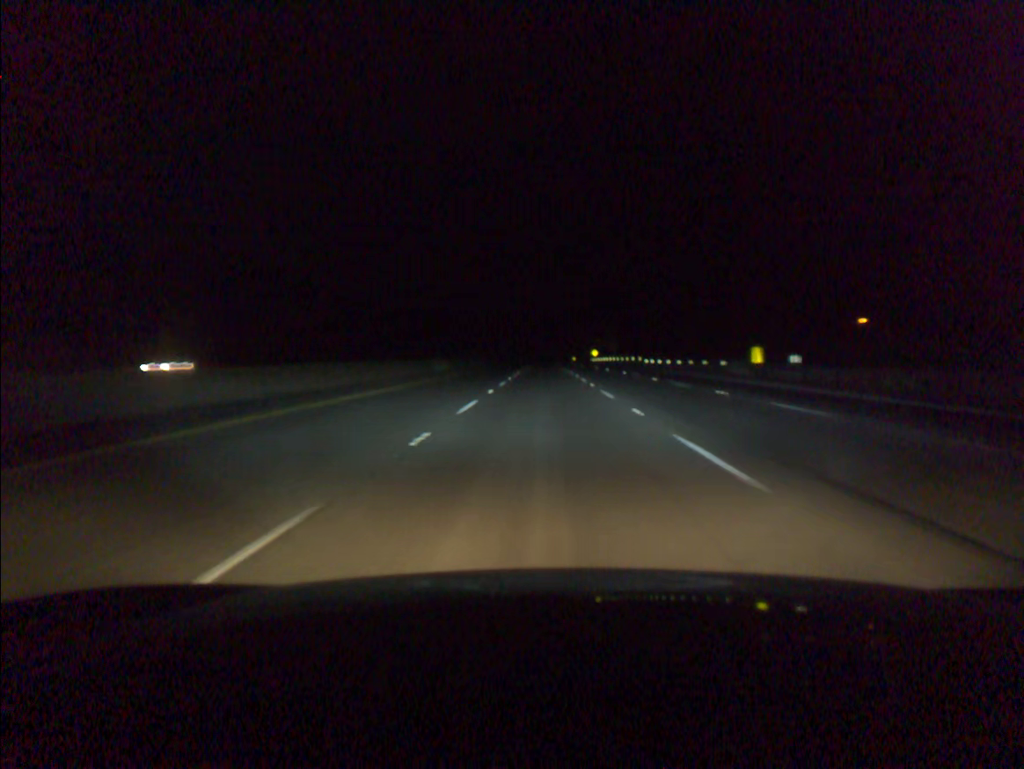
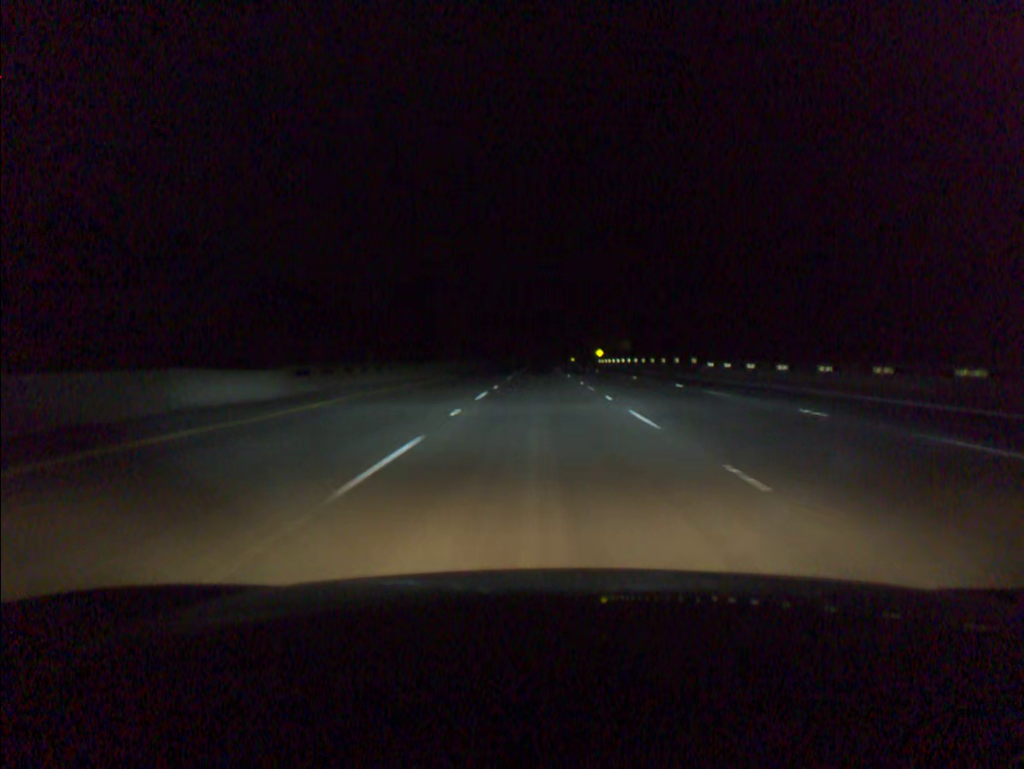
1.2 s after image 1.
(+0.1, +38.2) m; 0°
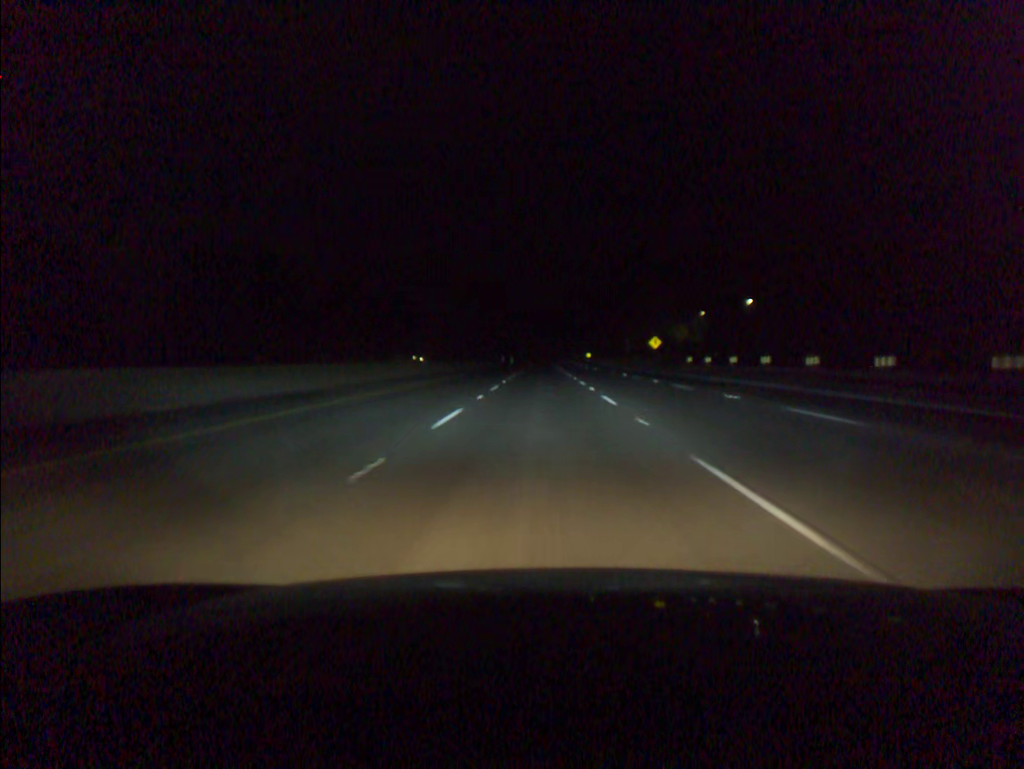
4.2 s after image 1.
(-0.1, +95.4) m; 0°
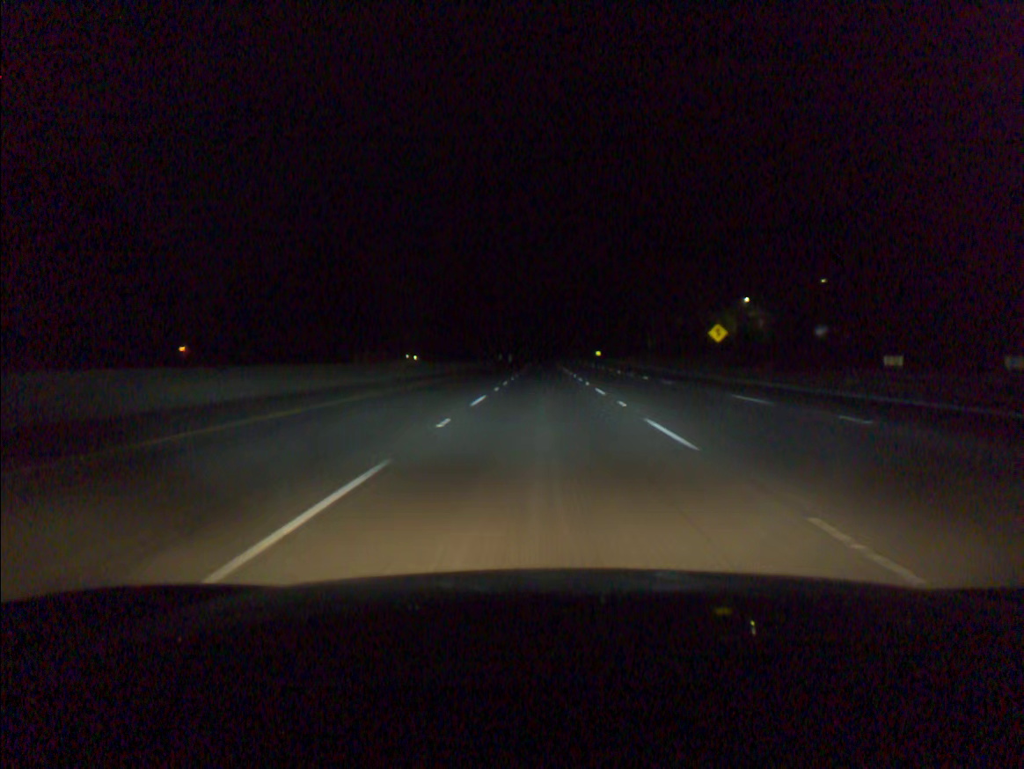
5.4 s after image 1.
(-0.1, +38.2) m; 0°
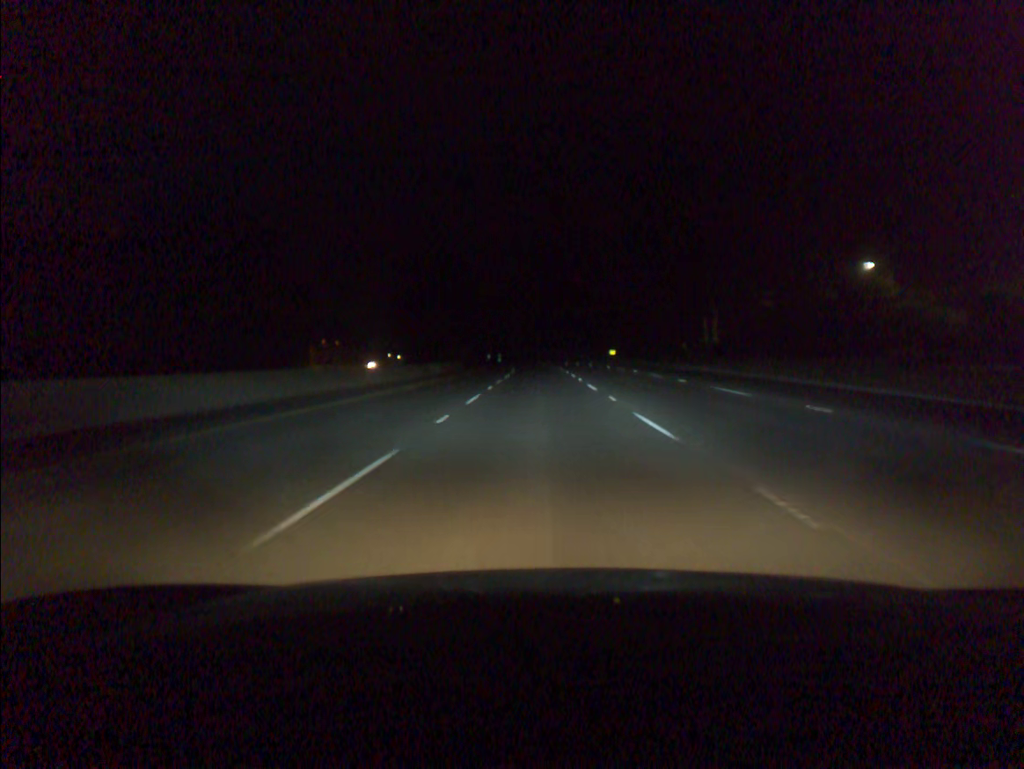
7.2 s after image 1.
(+0.2, +57.4) m; 0°
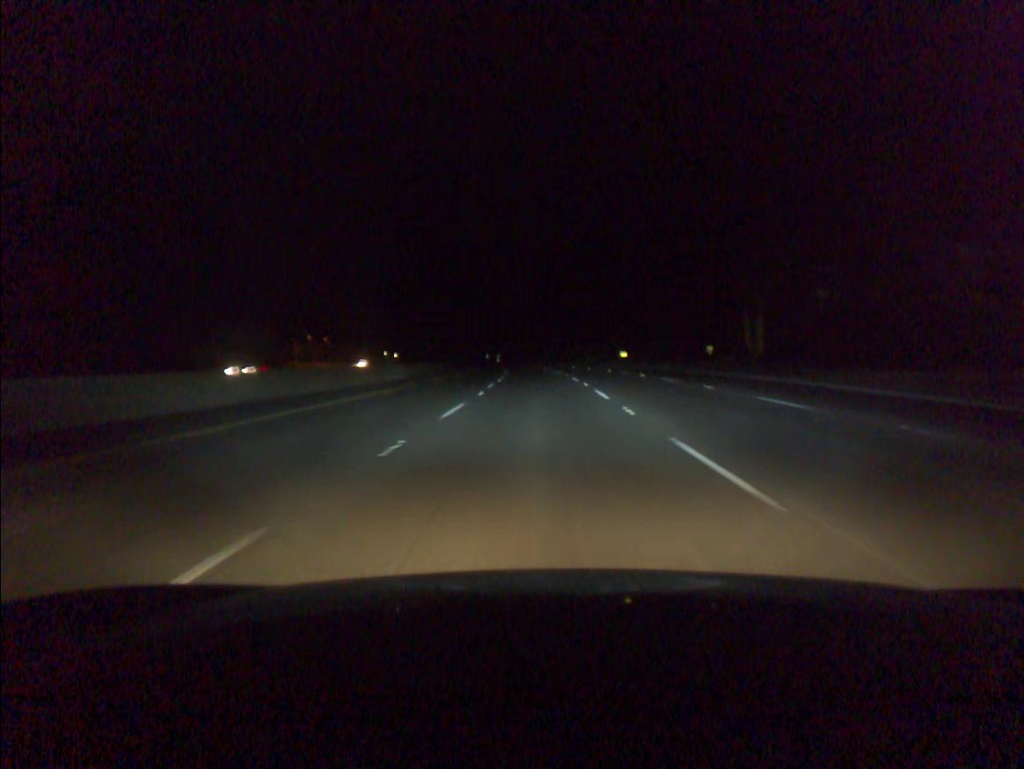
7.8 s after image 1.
(0.0, +19.1) m; 0°
